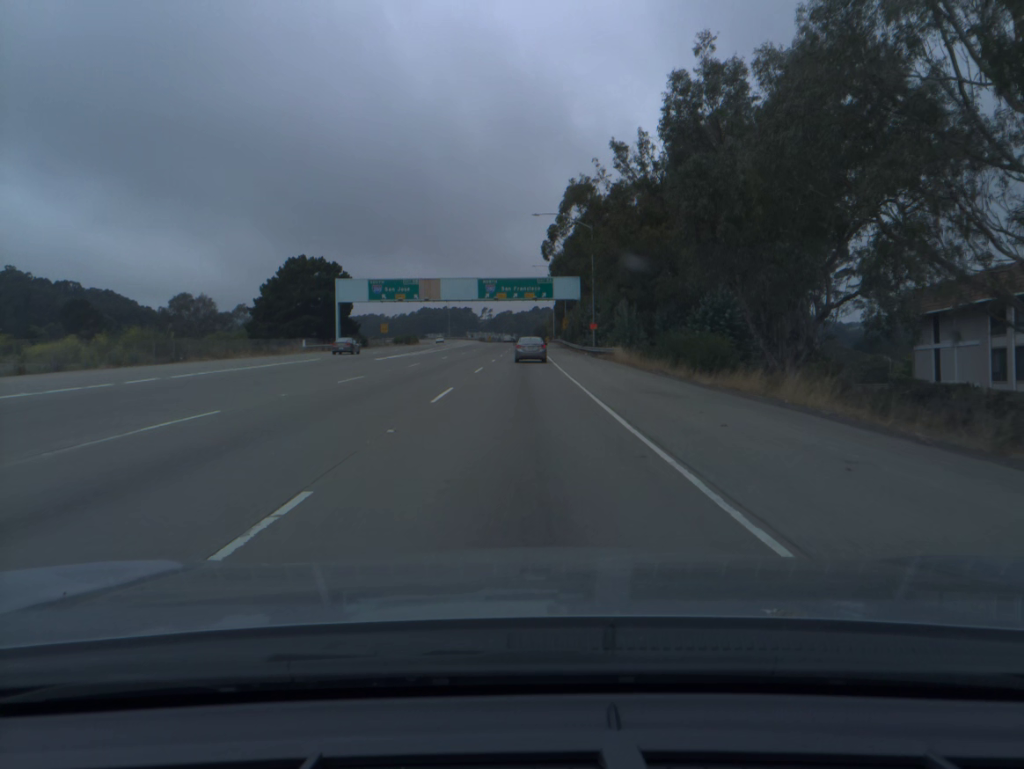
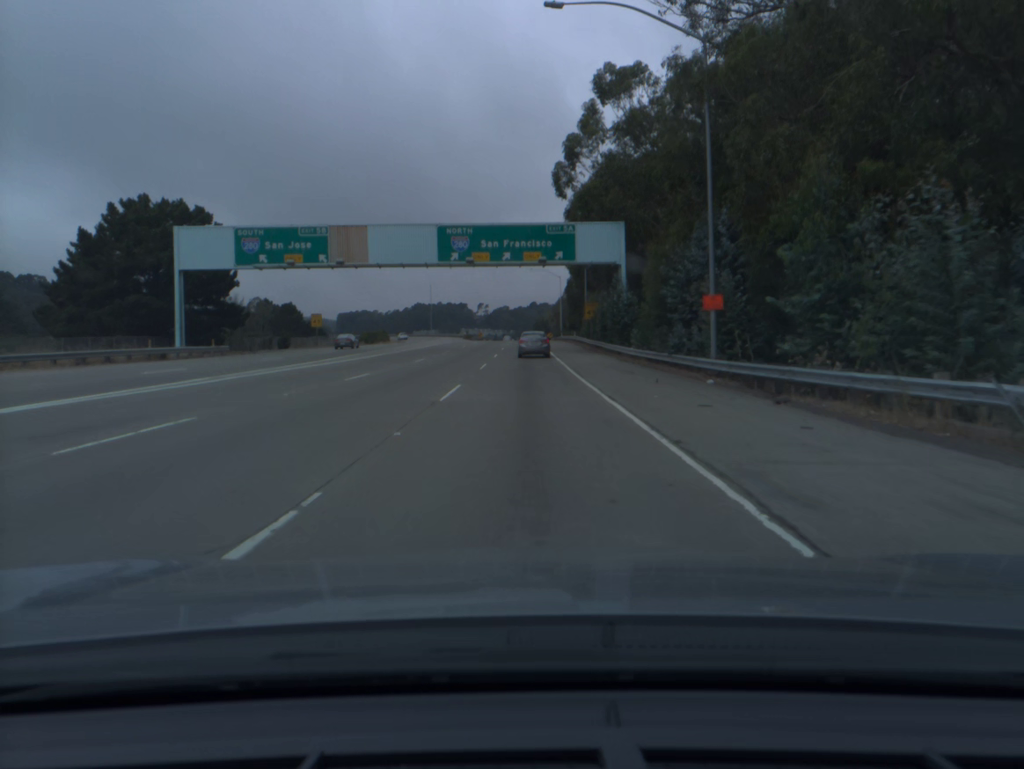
(0.0, +43.8) m; 0°
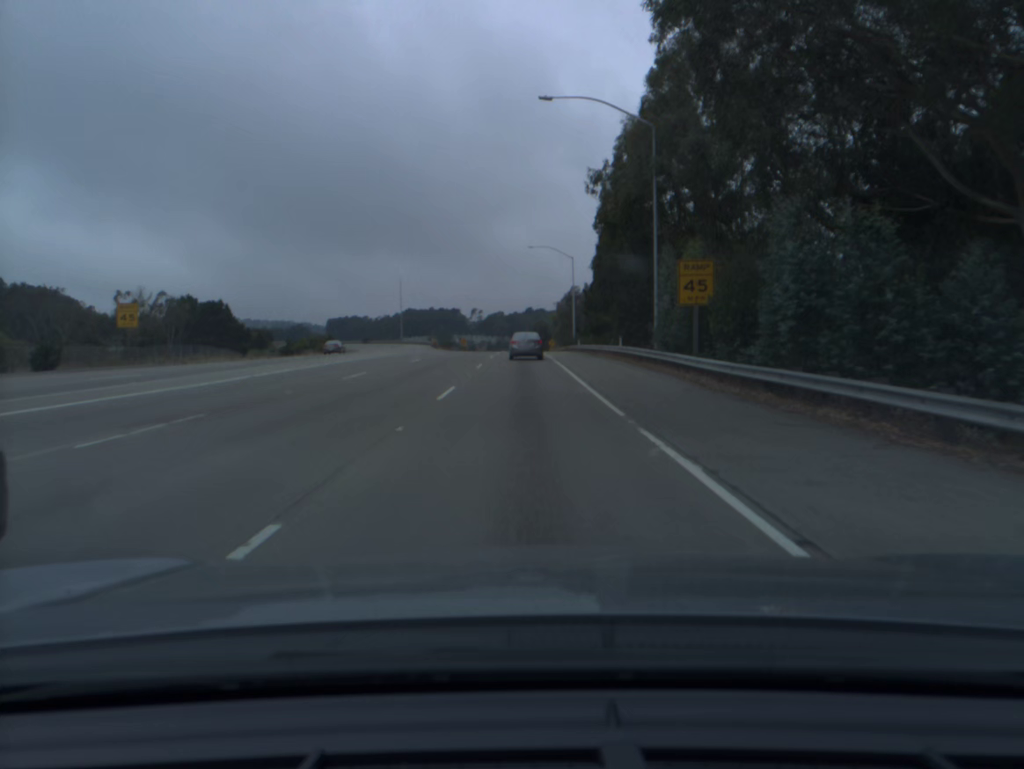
(+0.2, +43.3) m; 0°
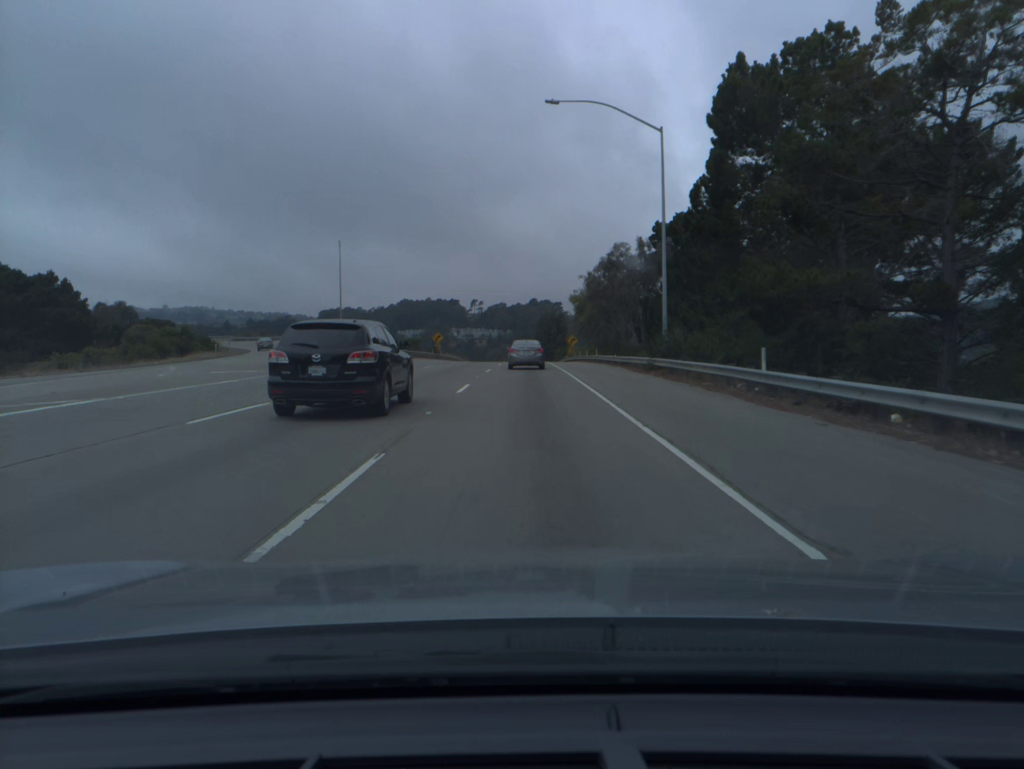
(-0.2, +55.0) m; 0°
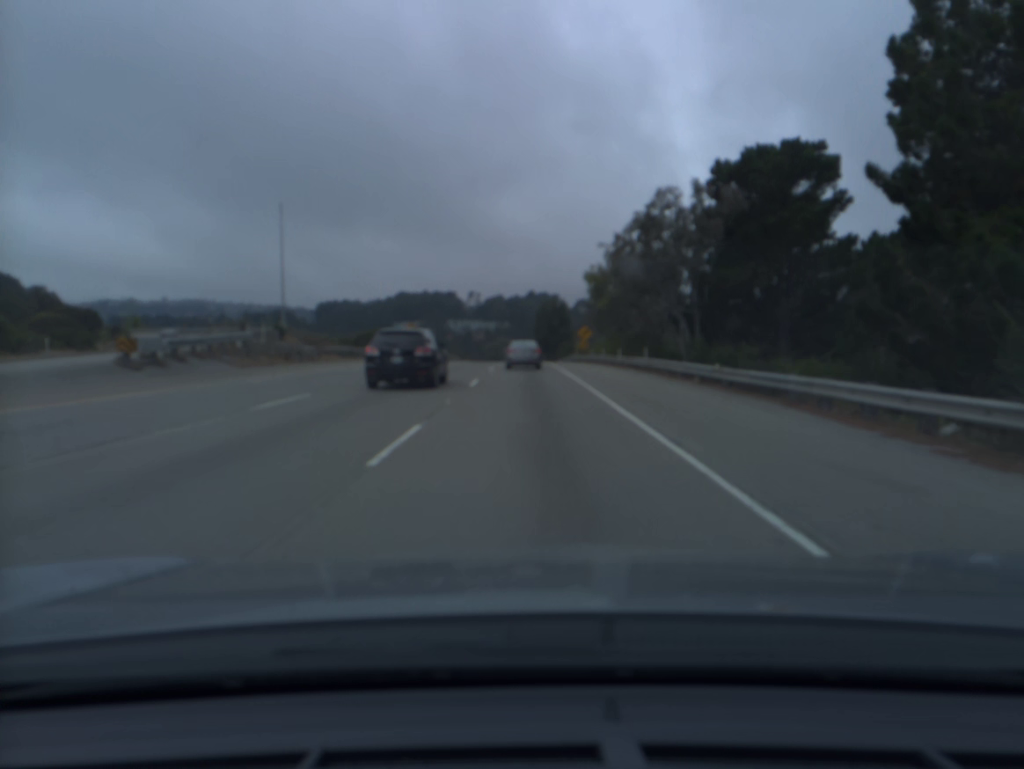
(0.0, +26.4) m; 0°
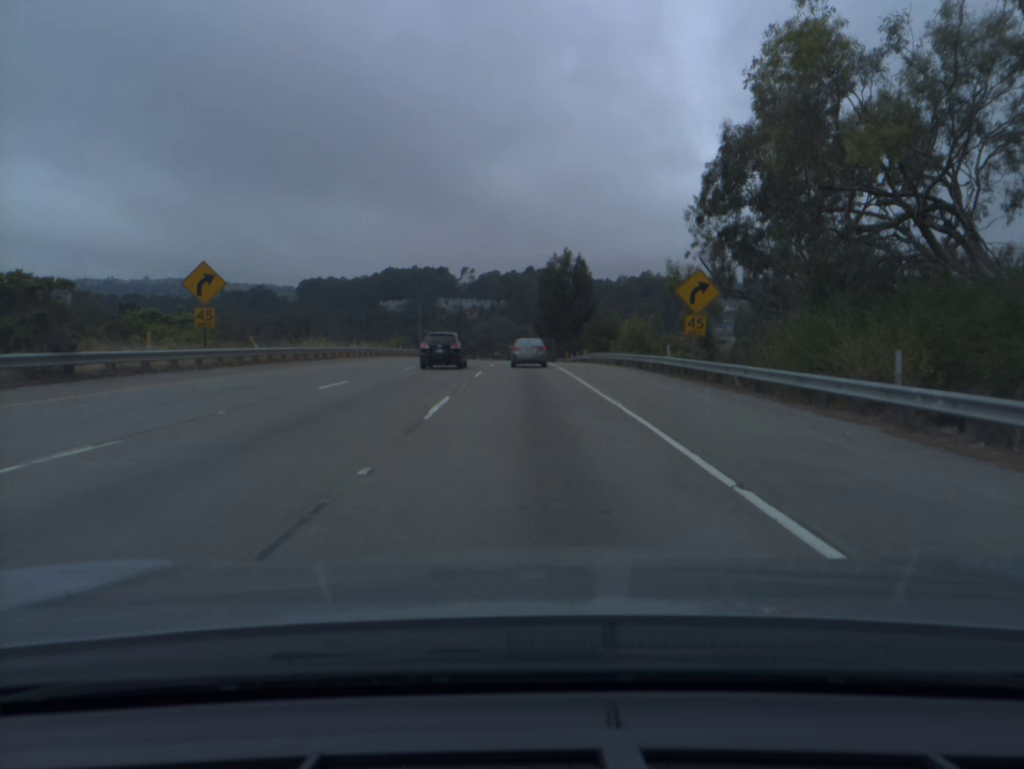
(+0.1, +52.5) m; 0°
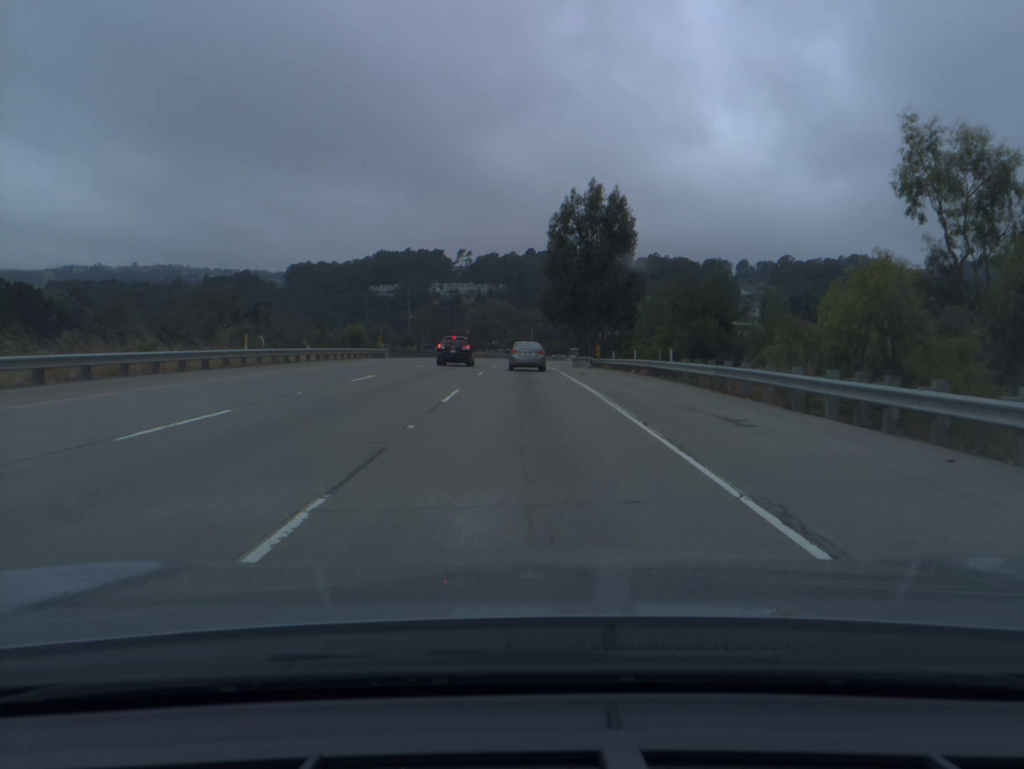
(0.0, +39.2) m; 0°
